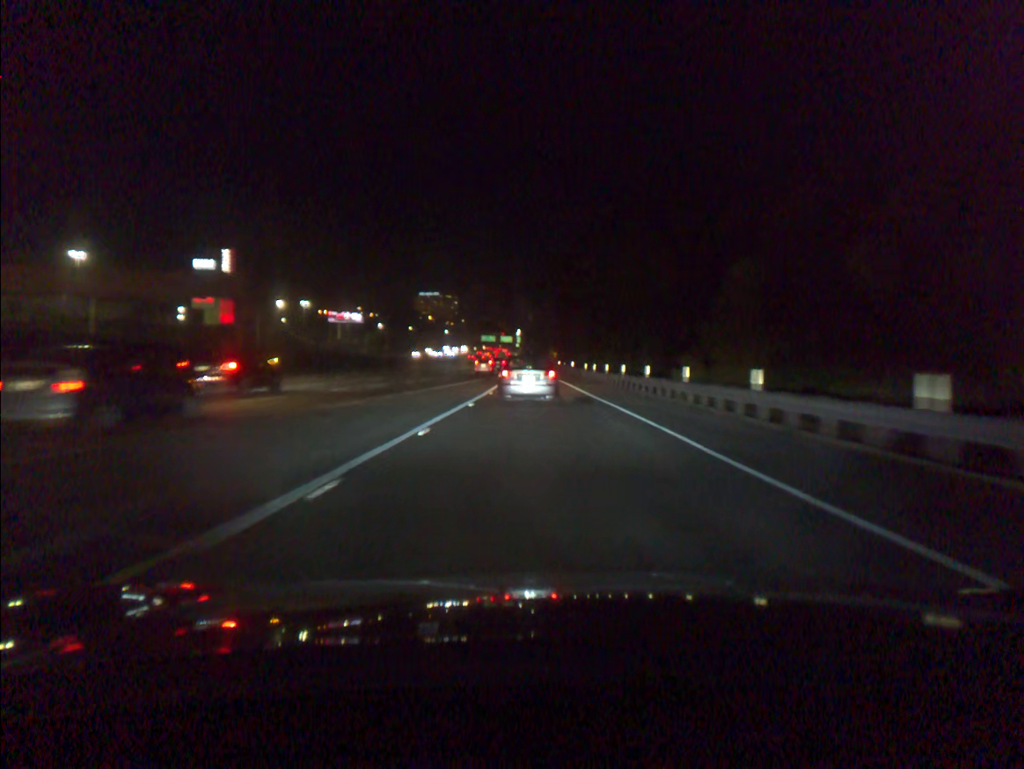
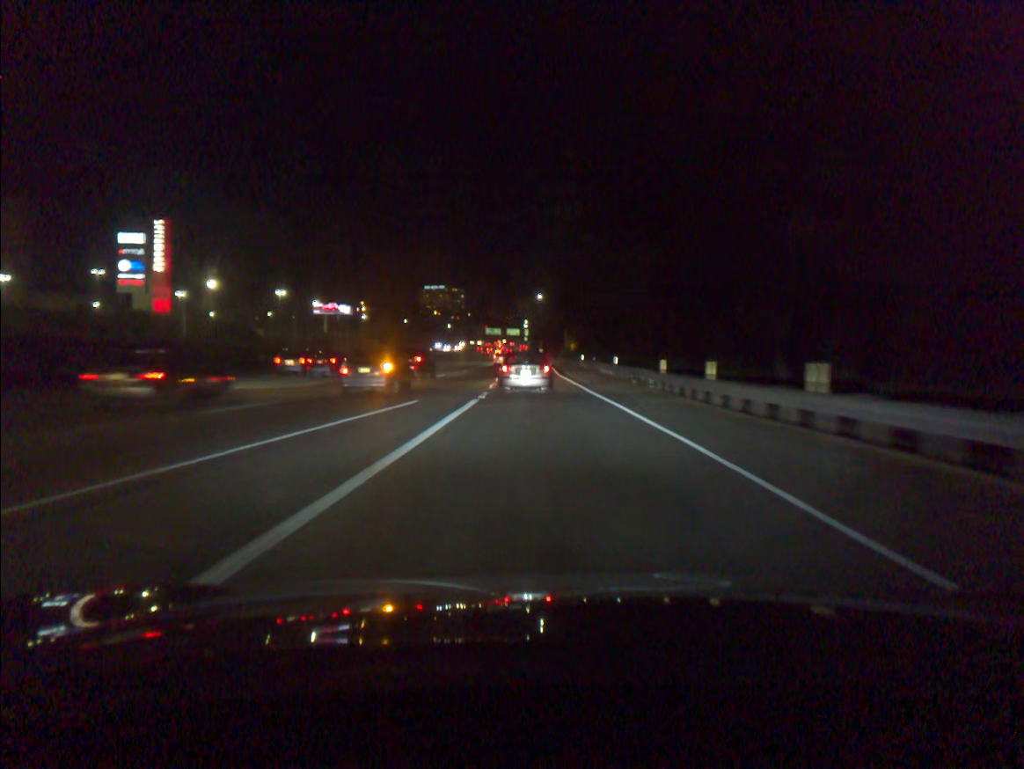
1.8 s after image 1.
(0.0, +35.1) m; -1°
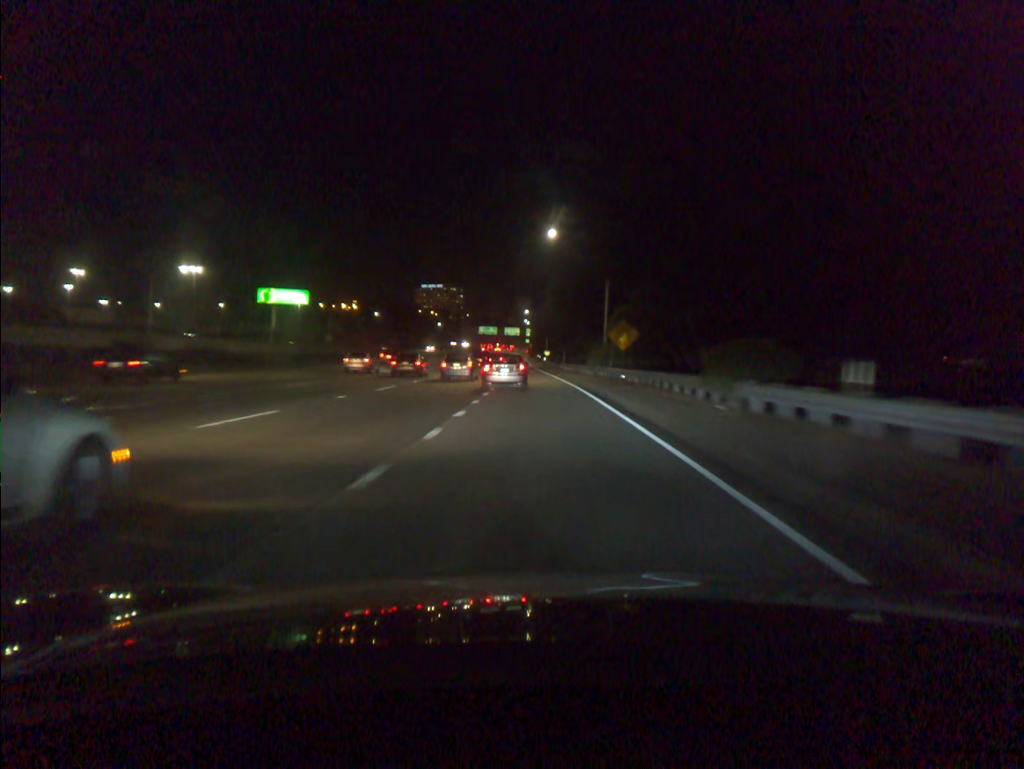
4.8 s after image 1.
(-0.1, +63.0) m; 0°
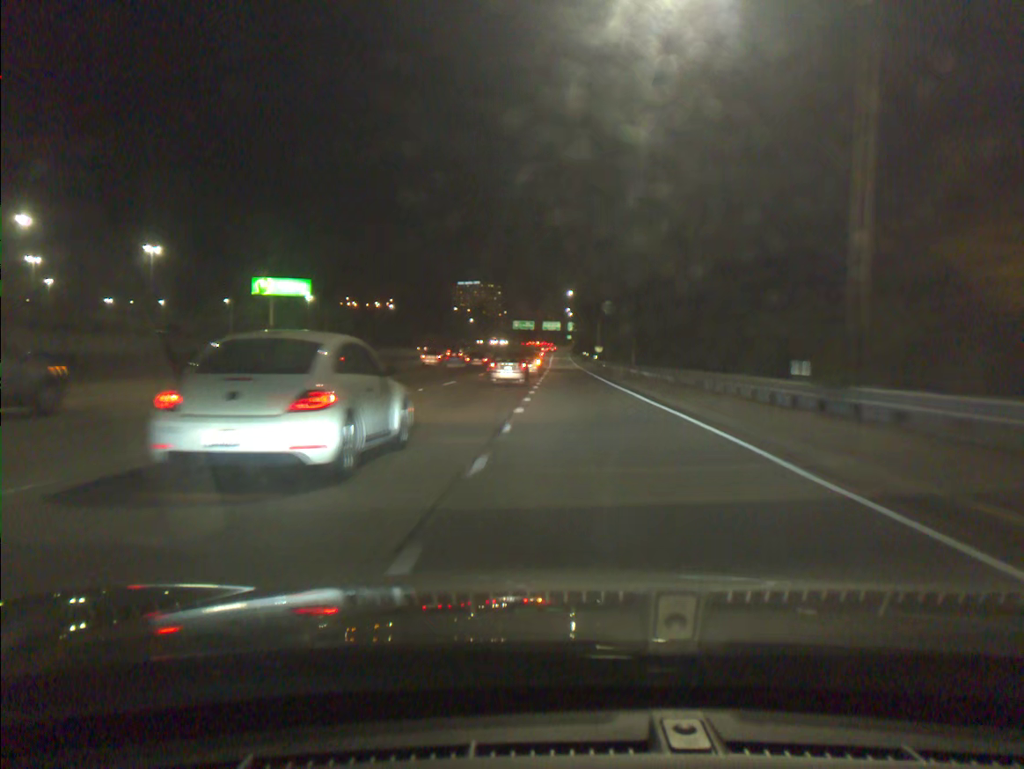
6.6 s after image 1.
(-0.7, +39.2) m; -3°
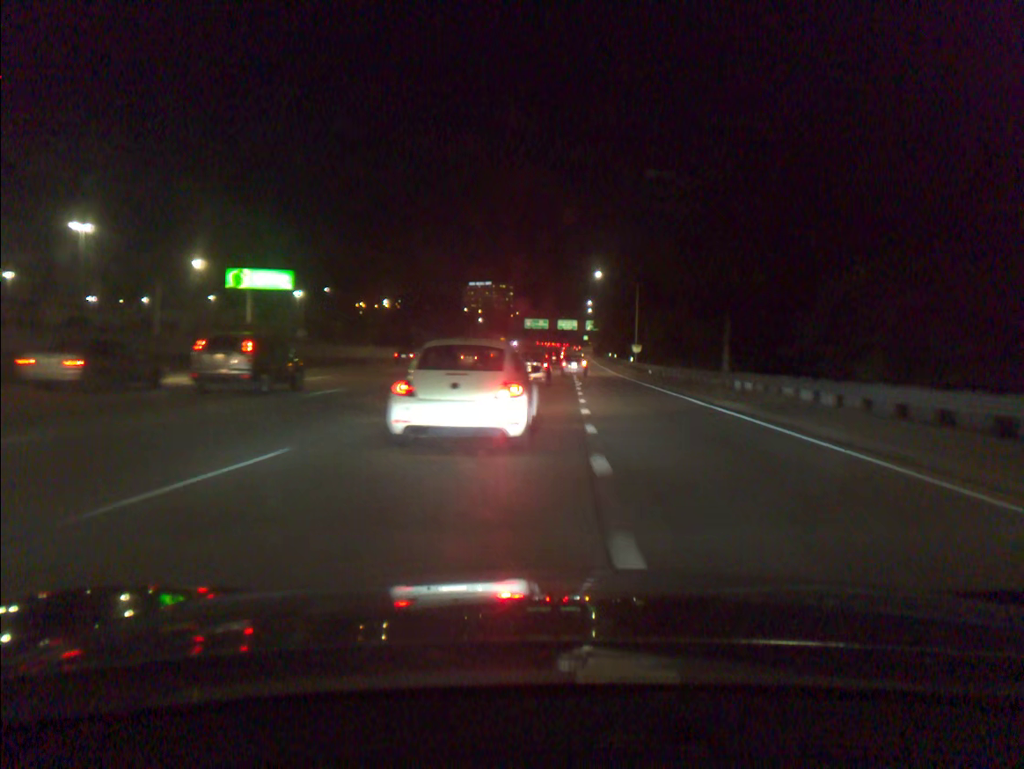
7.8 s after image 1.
(-0.4, +26.8) m; -1°
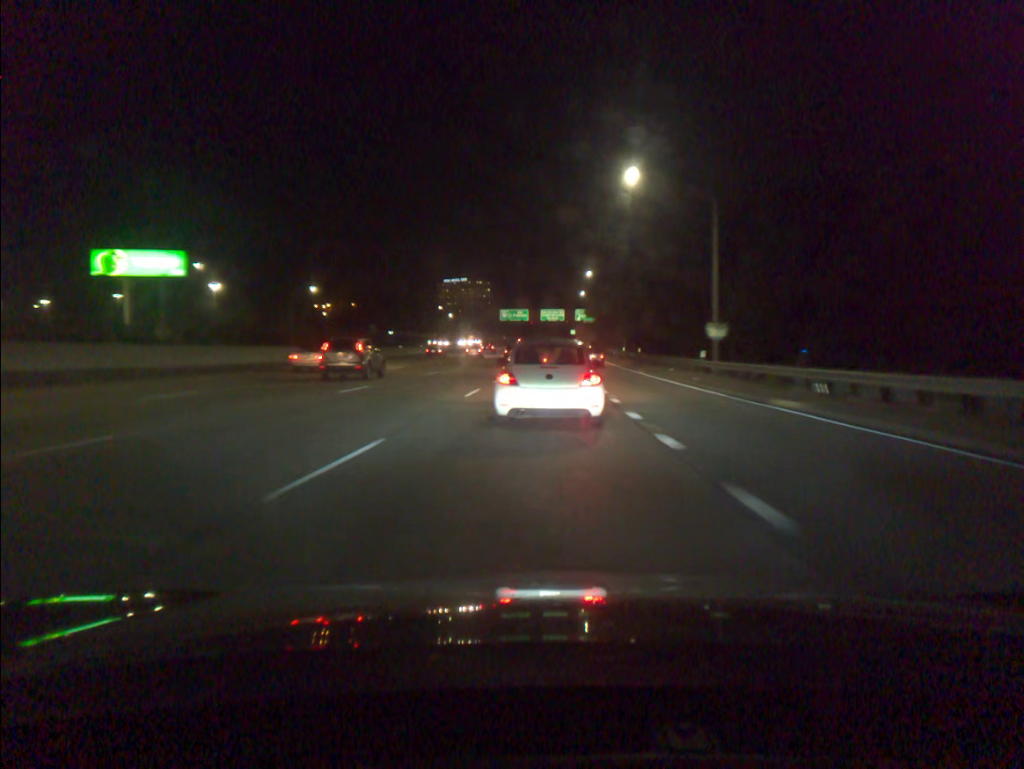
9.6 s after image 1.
(+0.7, +42.9) m; +1°
